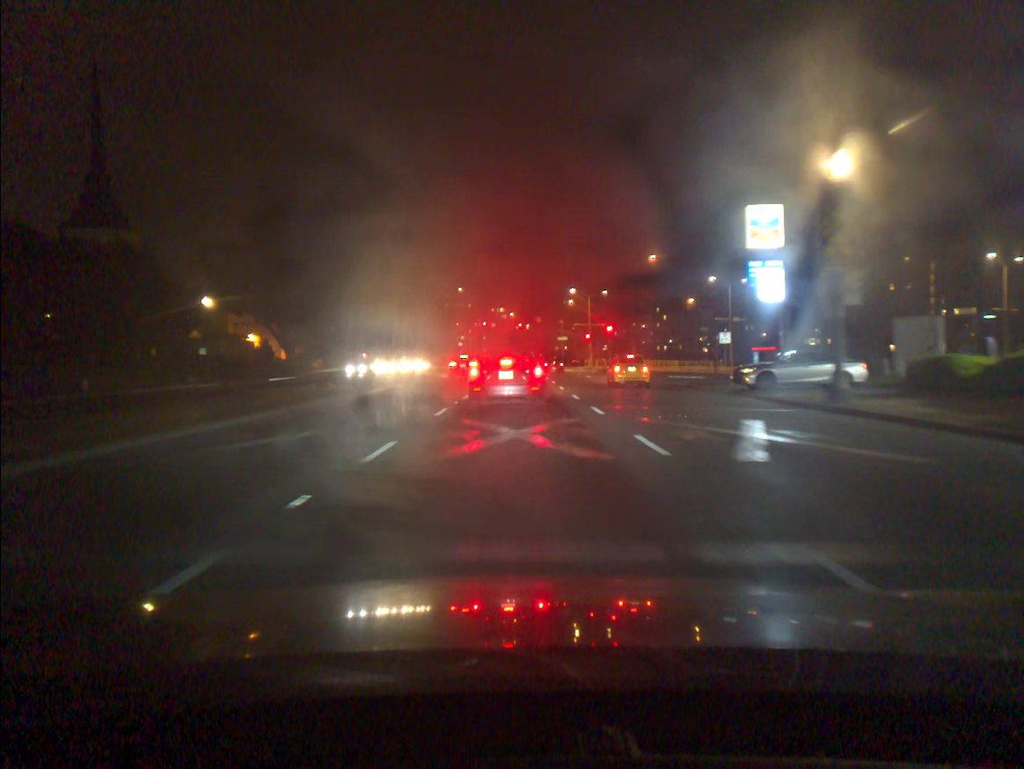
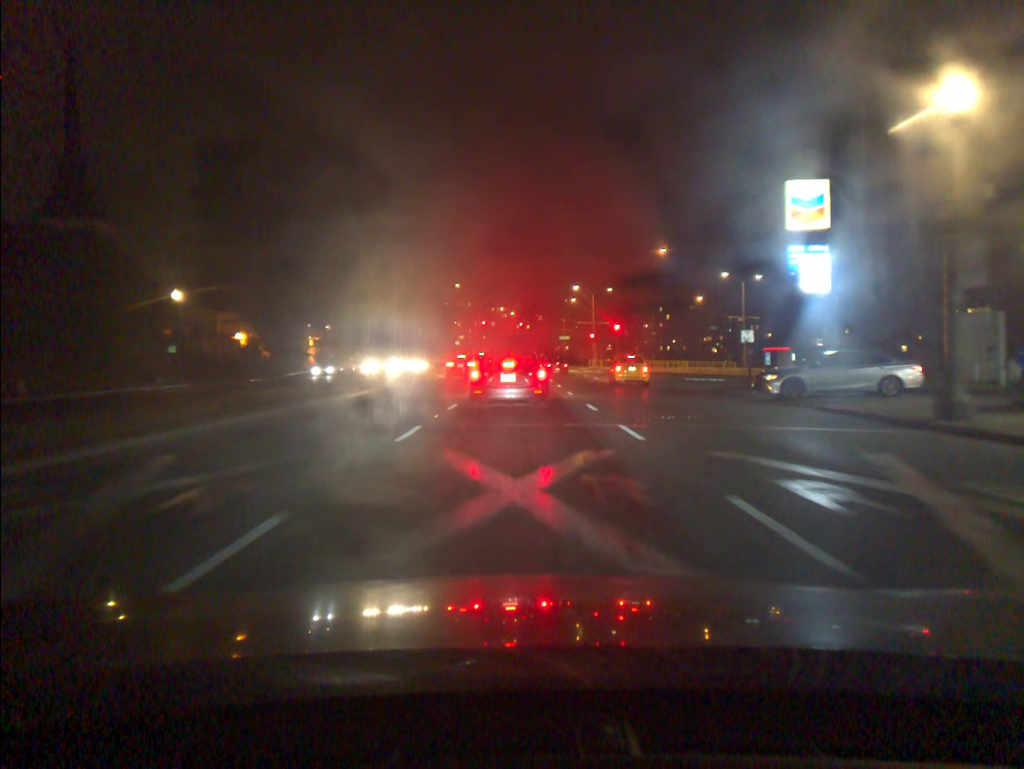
(0.0, +5.4) m; 0°
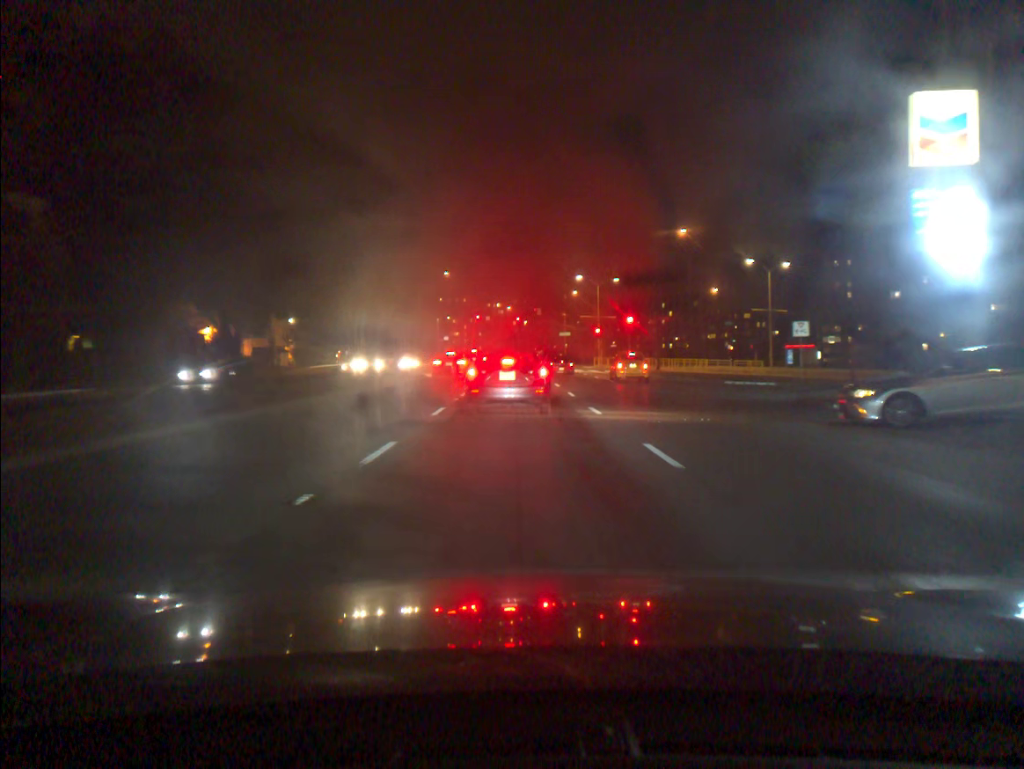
(0.0, +10.1) m; 0°
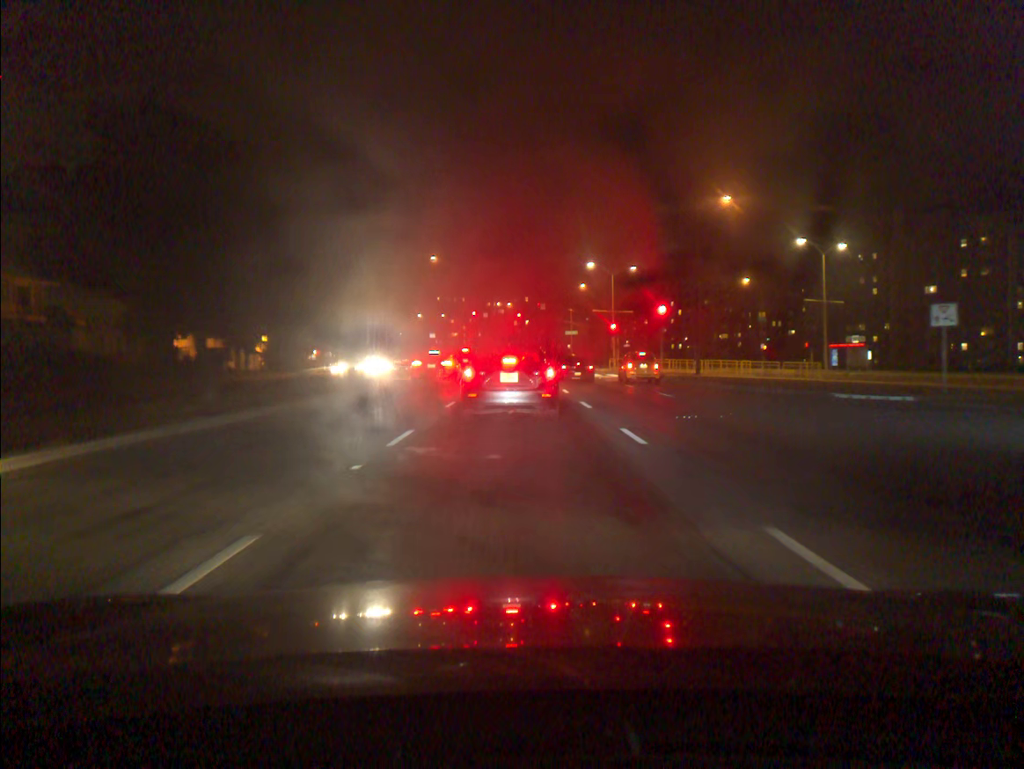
(0.0, +13.5) m; 0°
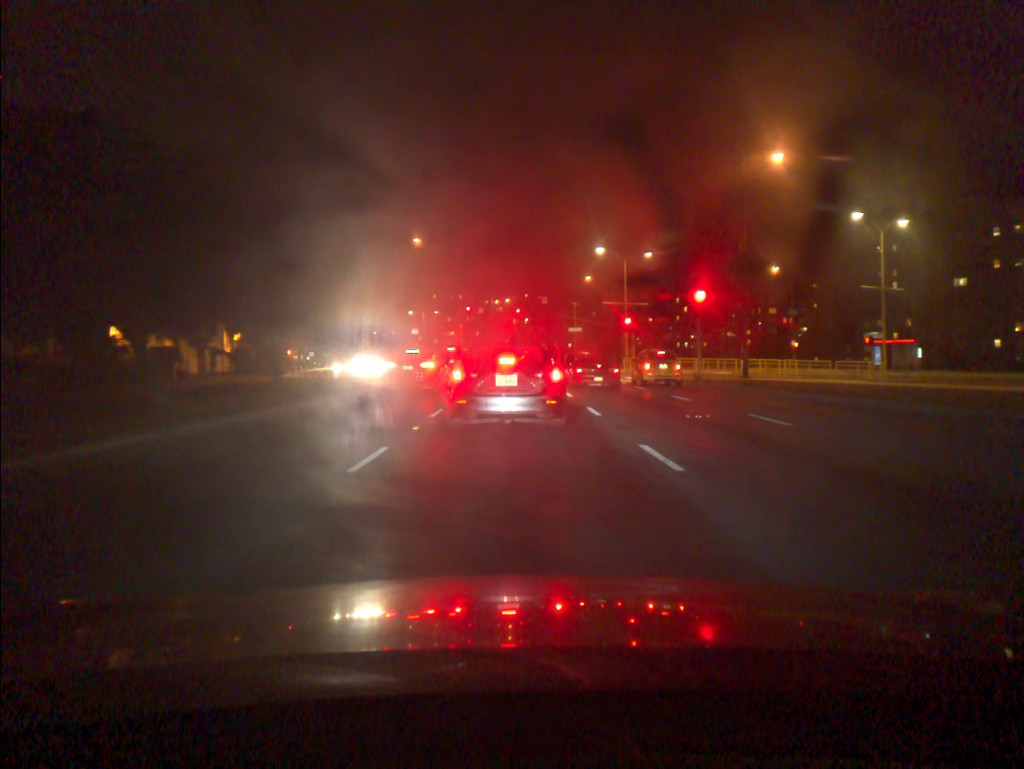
(0.0, +10.4) m; 0°
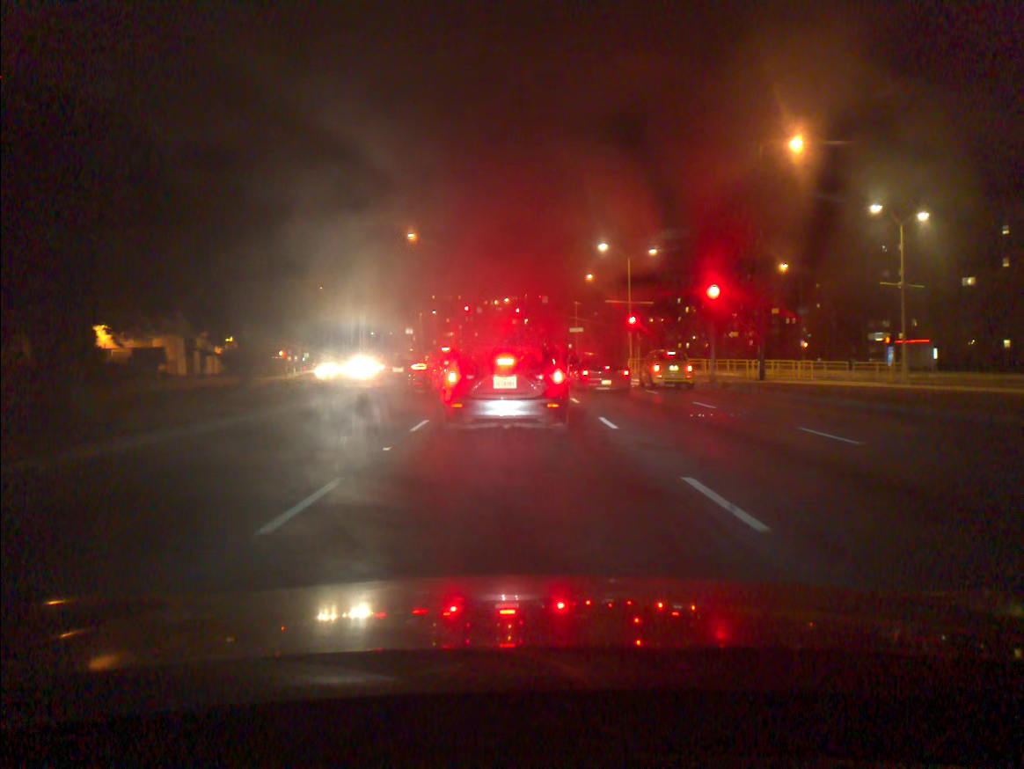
(0.0, +2.8) m; 0°
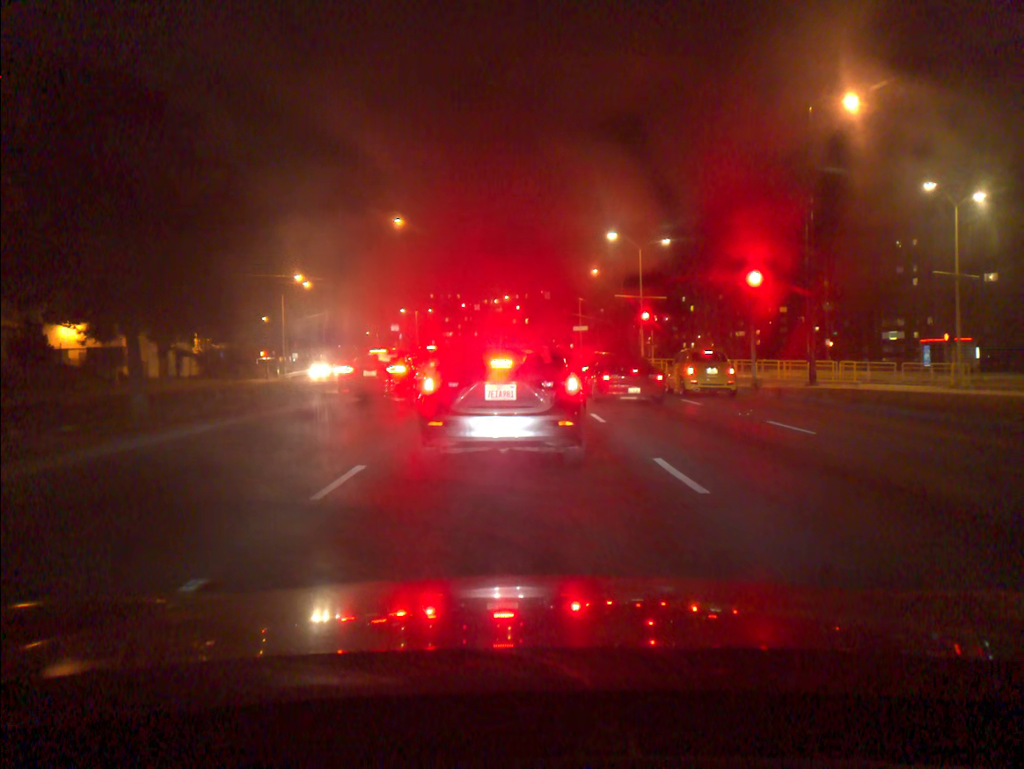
(0.0, +6.1) m; 0°
